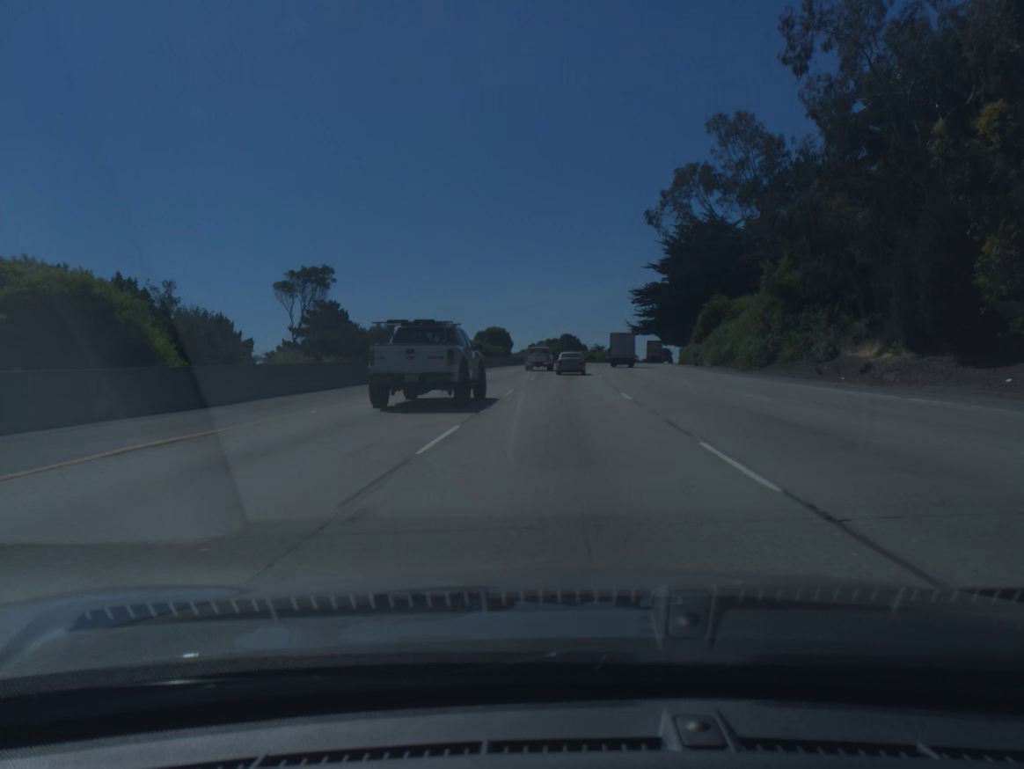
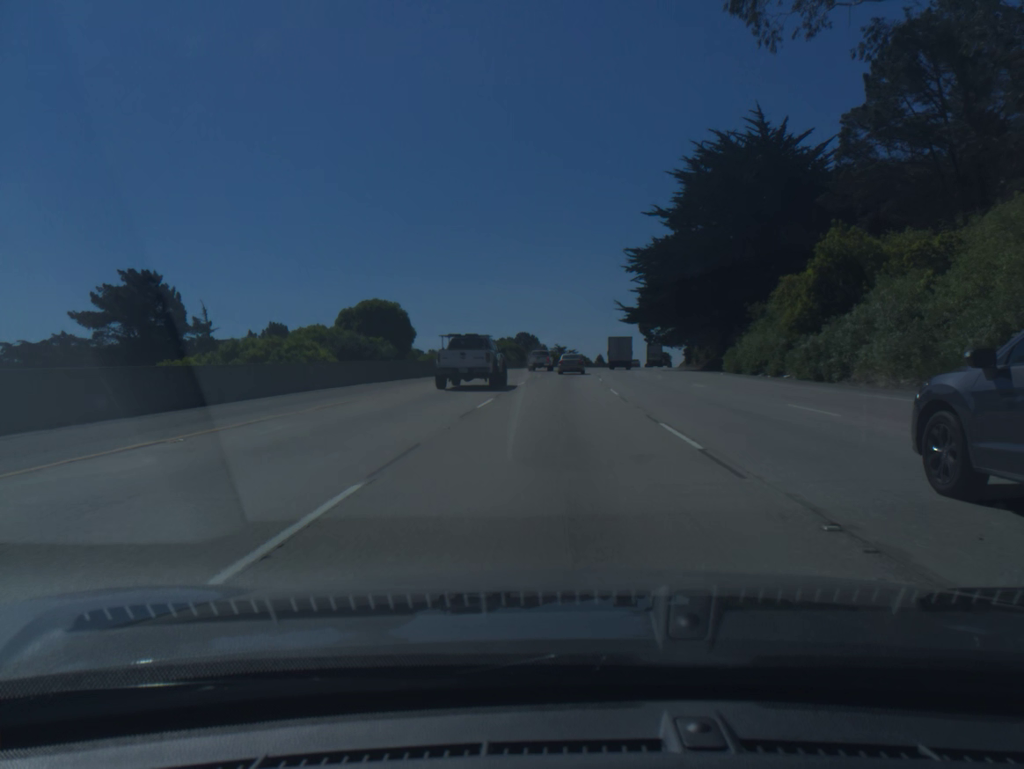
(+1.4, +49.3) m; +3°
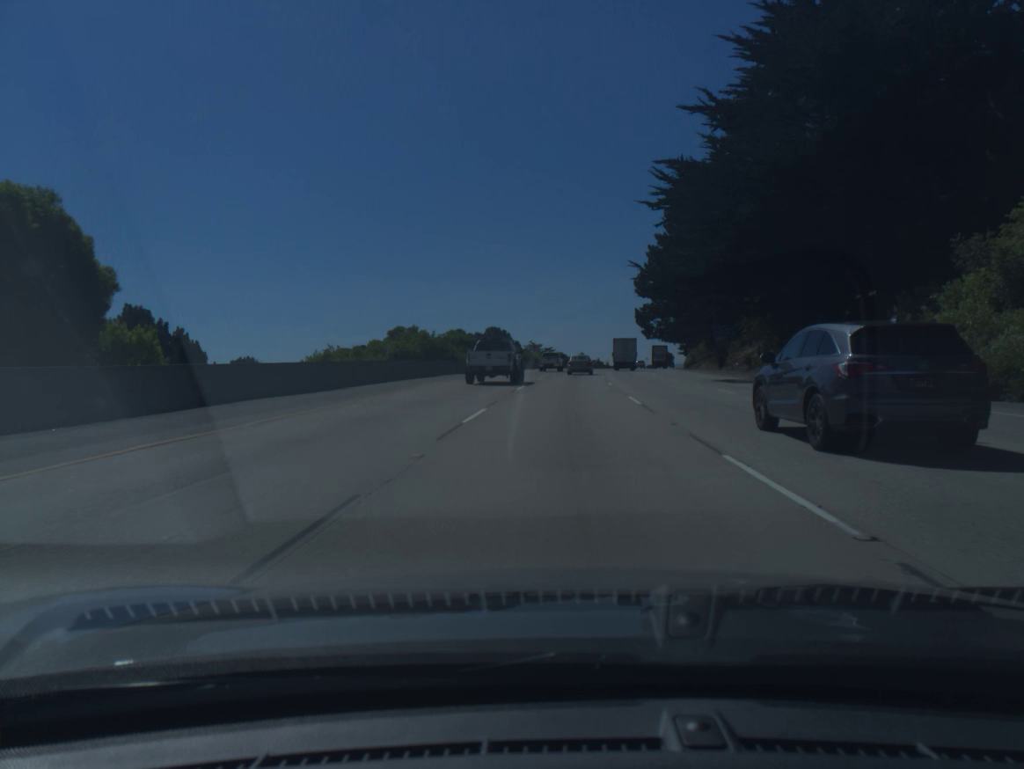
(+0.5, +33.3) m; +2°
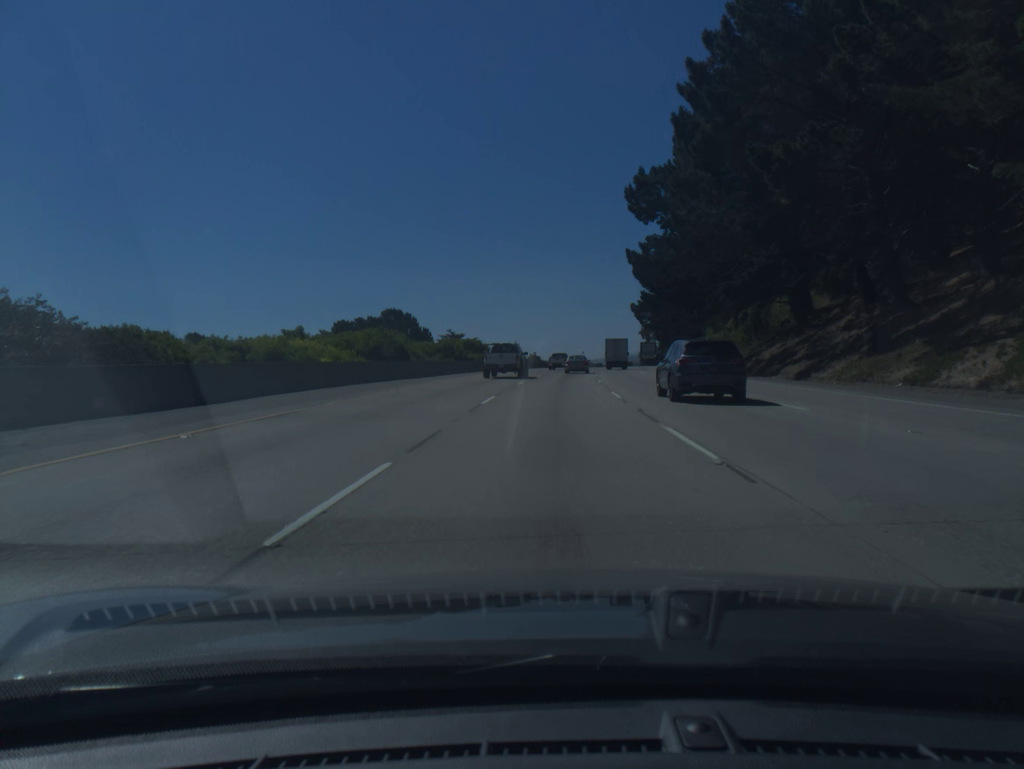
(+2.9, +67.6) m; +5°
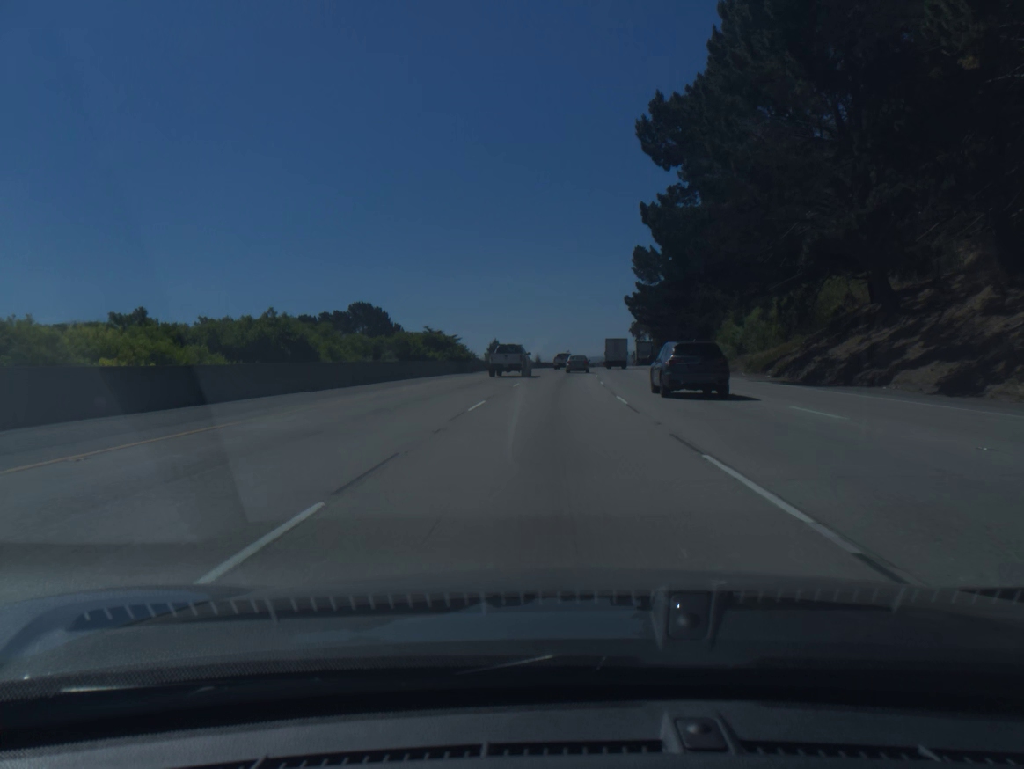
(+0.1, +17.1) m; +1°
